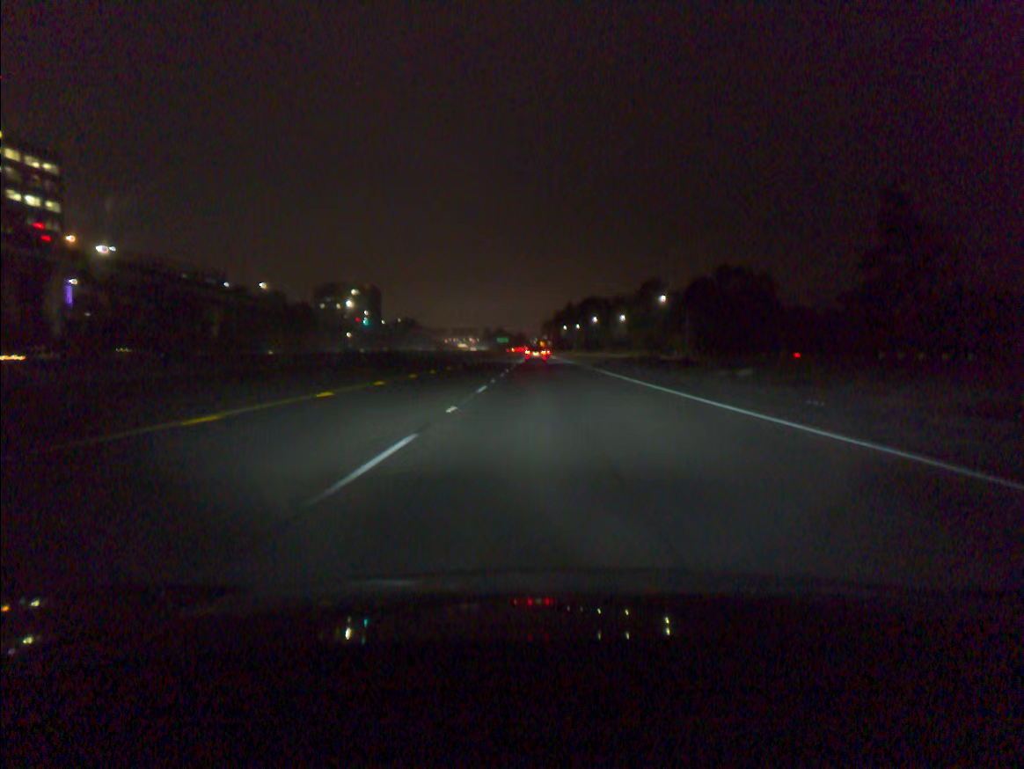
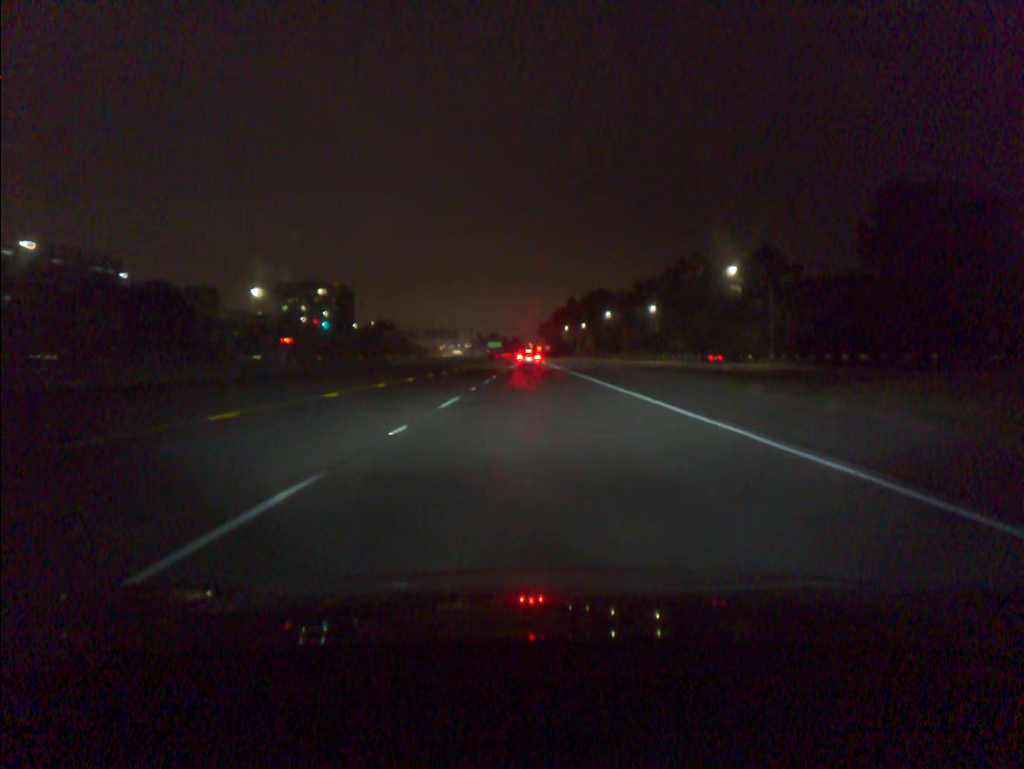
(+0.2, +62.6) m; 0°
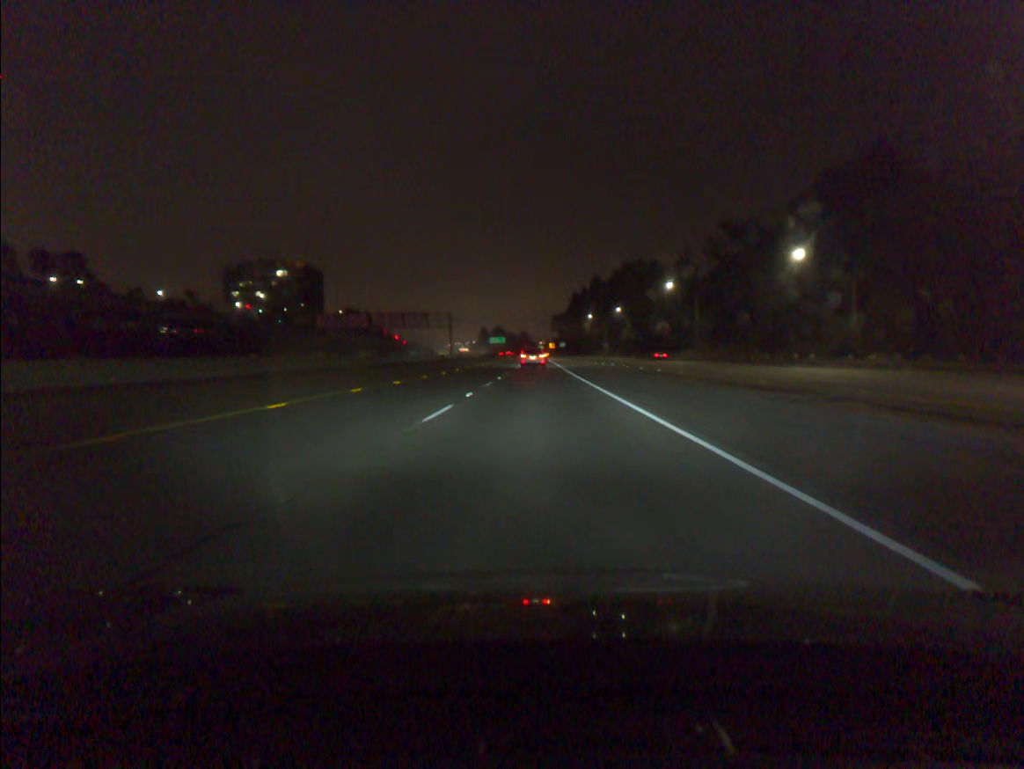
(-0.4, +77.9) m; -1°
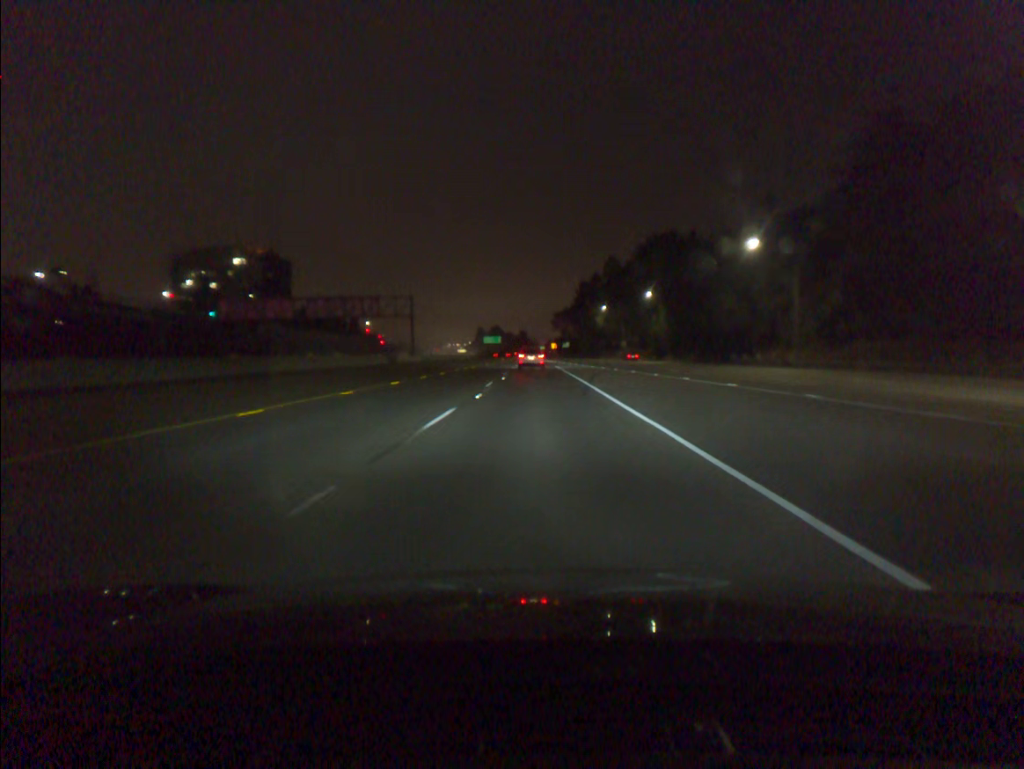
(0.0, +45.9) m; 0°
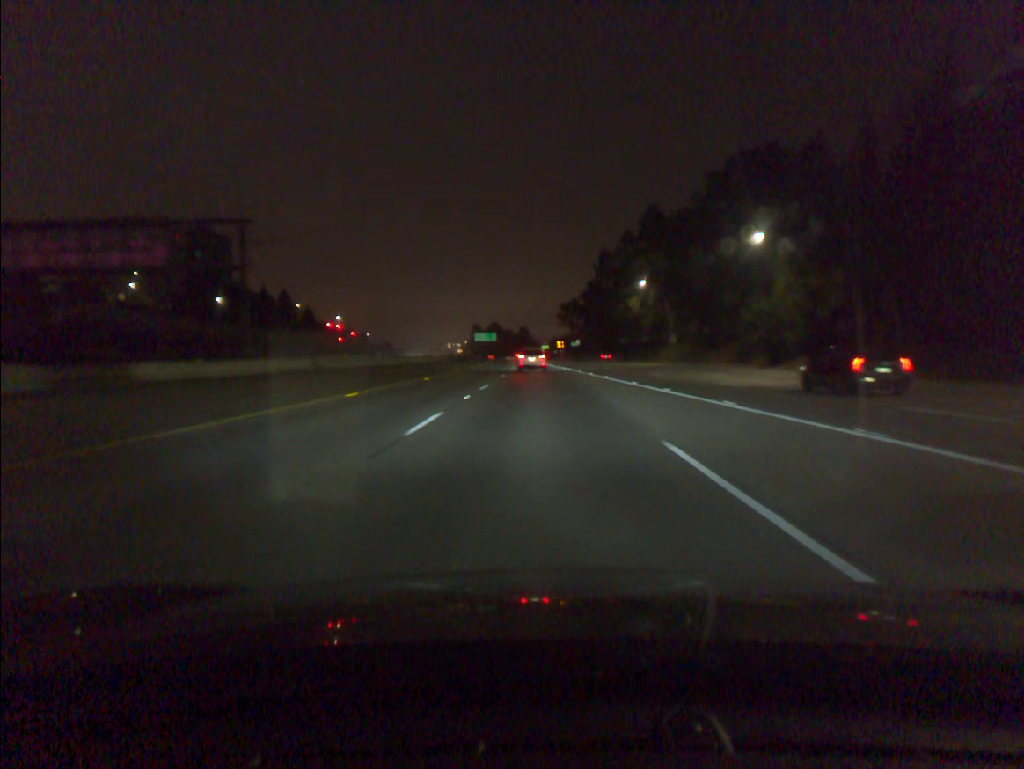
(-0.1, +59.9) m; 0°
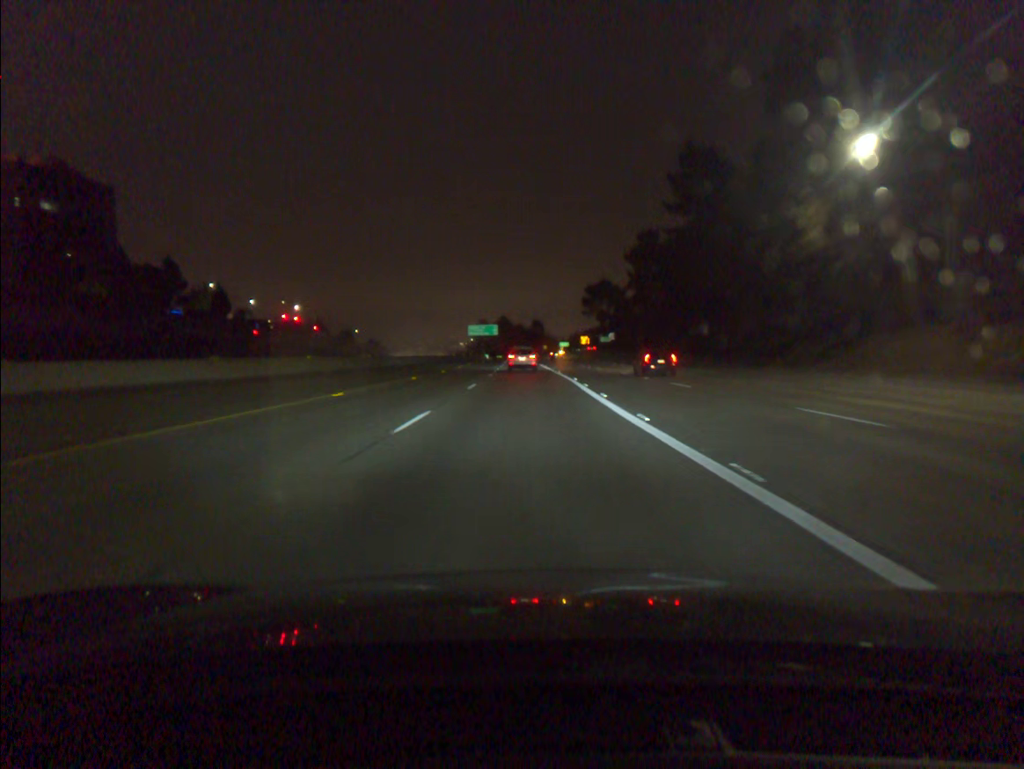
(-0.3, +73.0) m; -1°
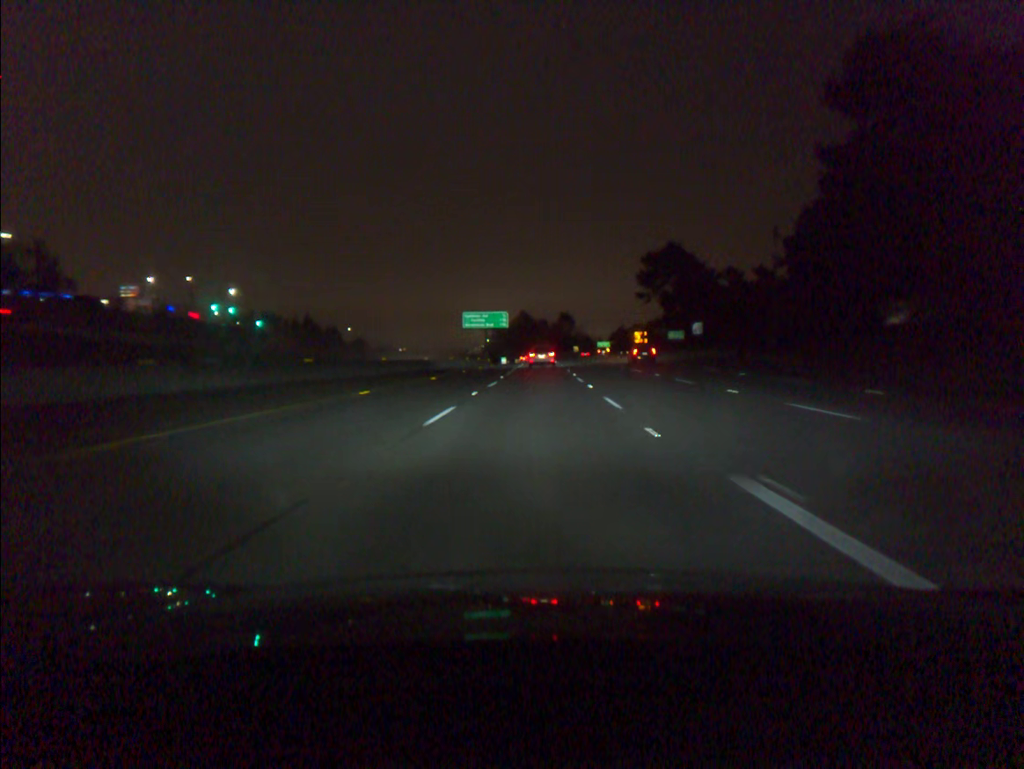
(-1.6, +71.8) m; -2°
